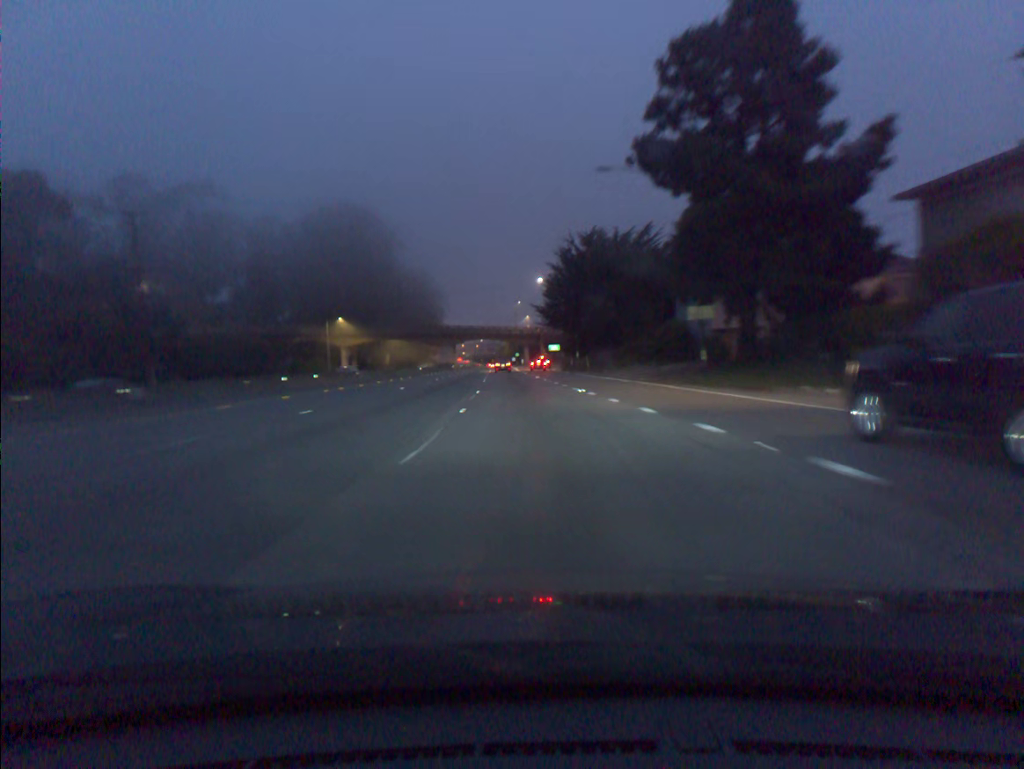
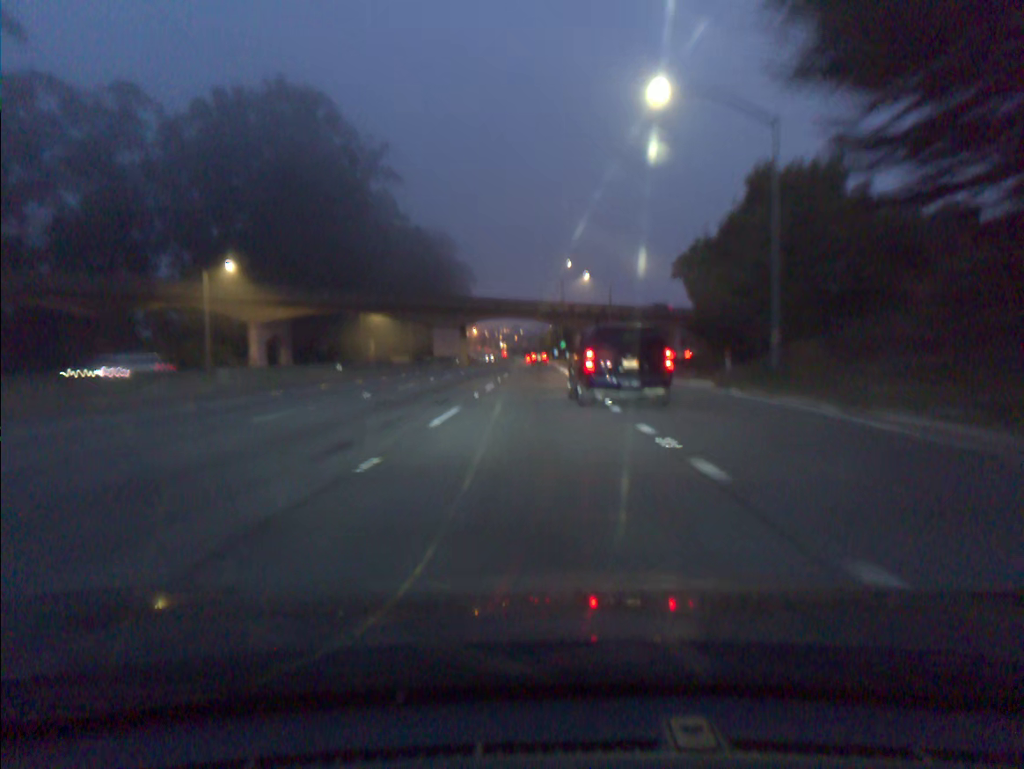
(-2.6, +62.9) m; -3°
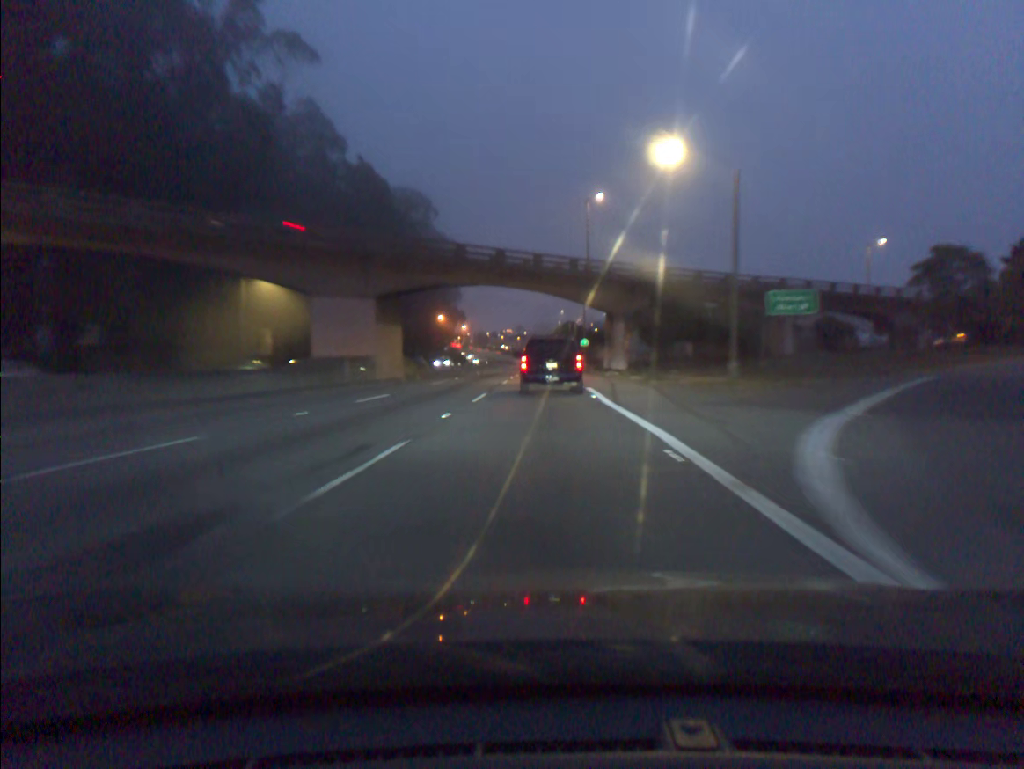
(-0.1, +51.2) m; 0°
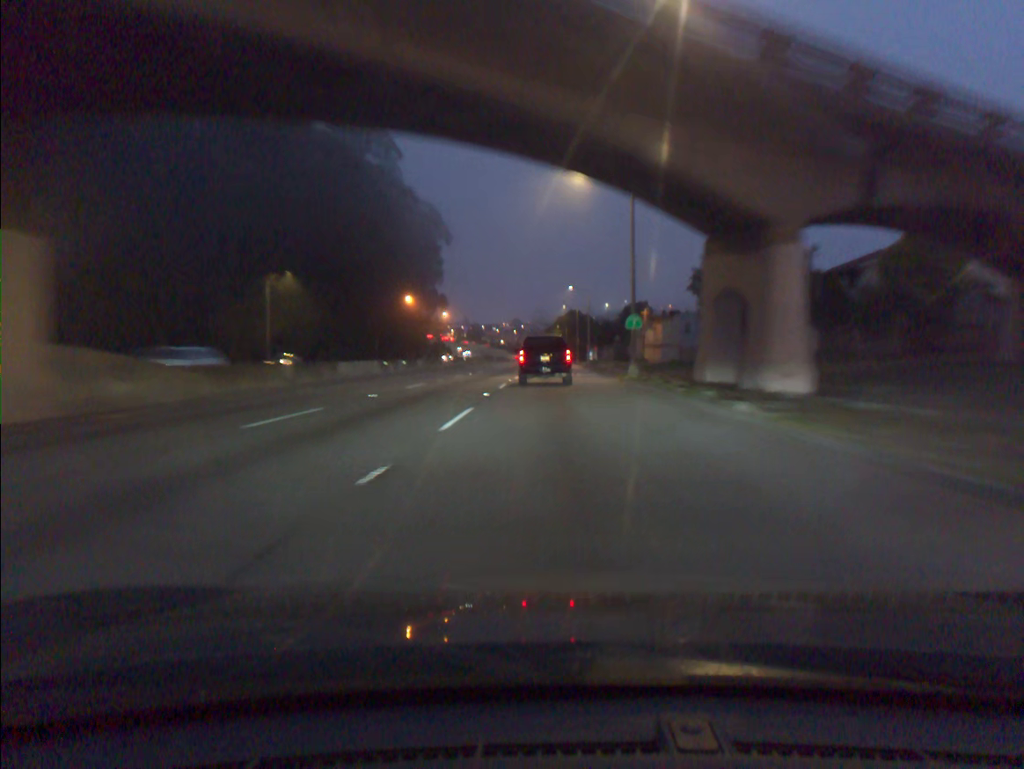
(0.0, +38.5) m; 0°
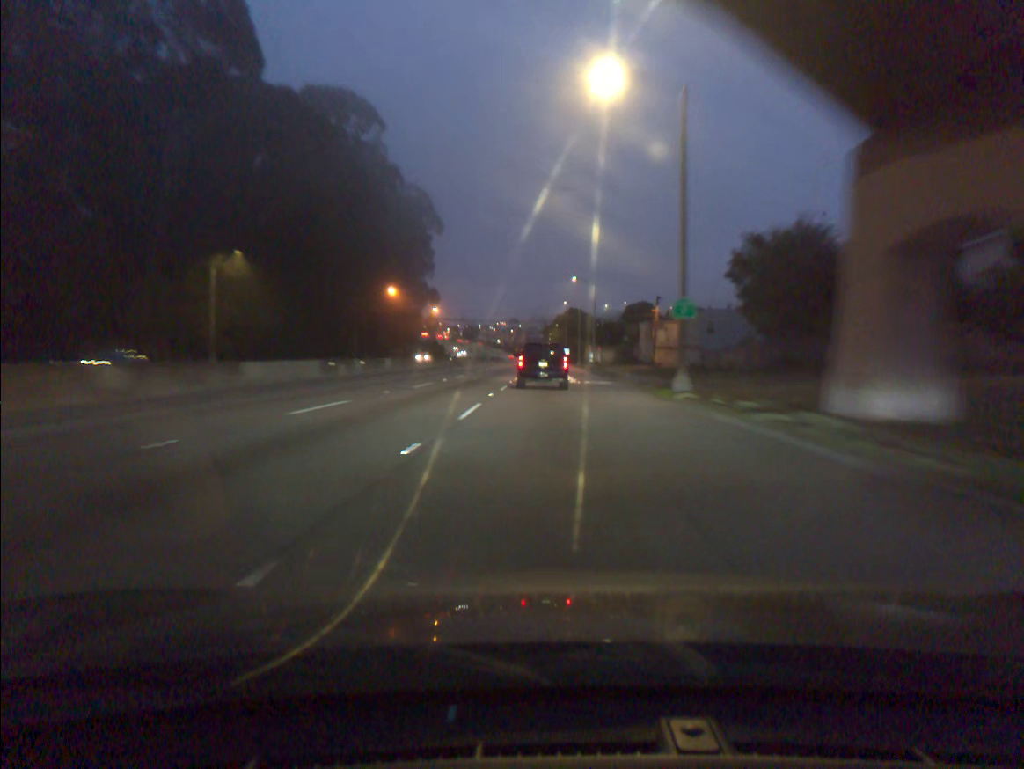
(0.0, +12.6) m; 0°
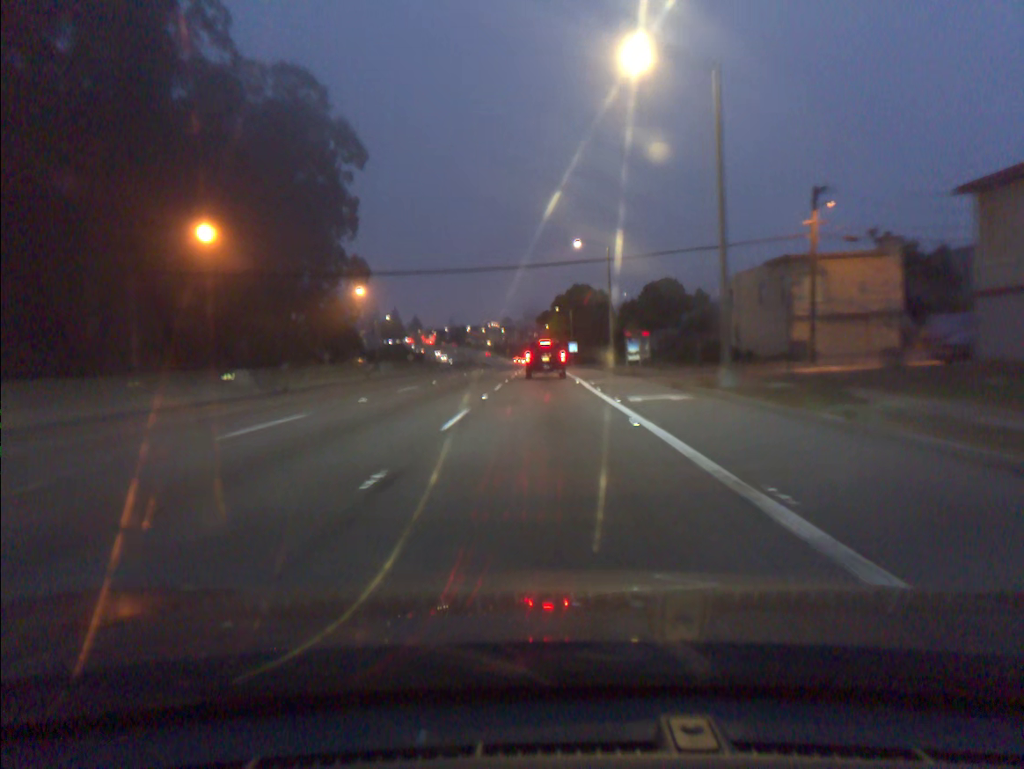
(+0.4, +61.5) m; 0°
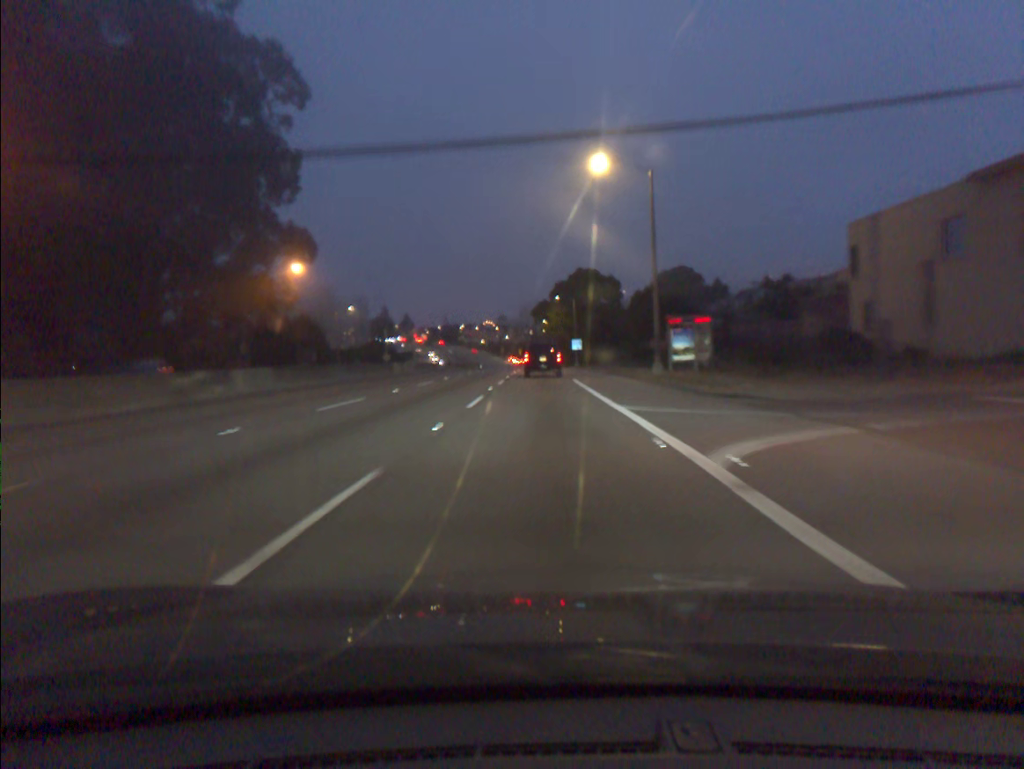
(0.0, +24.1) m; 0°
